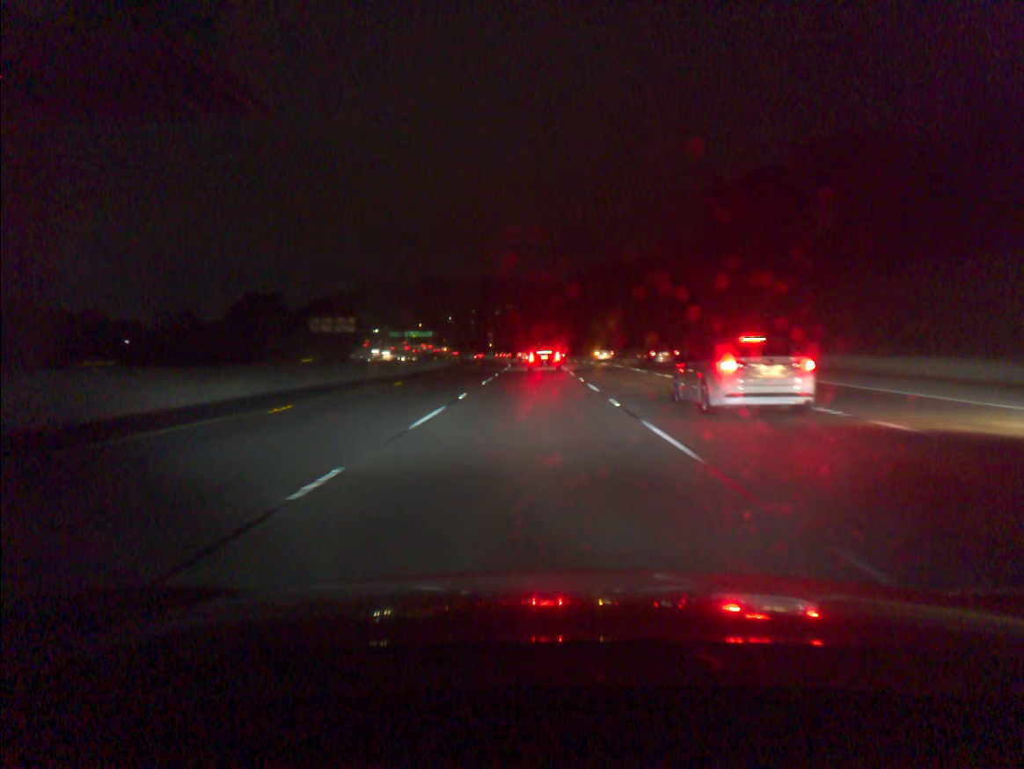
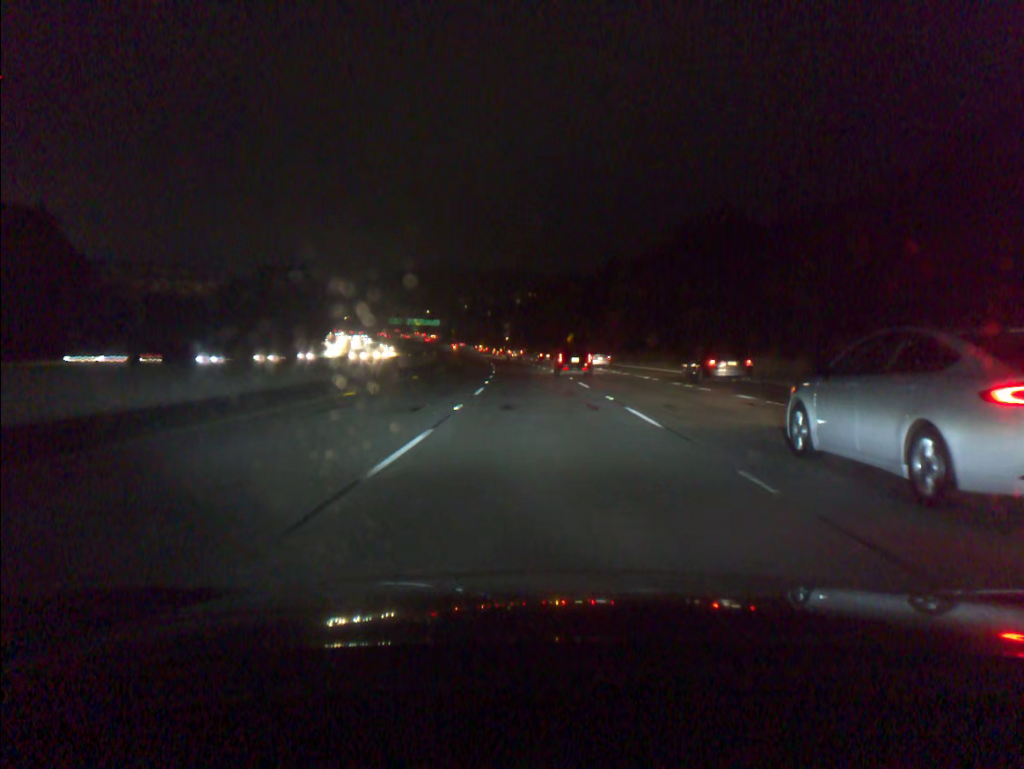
(-0.9, +67.4) m; -2°
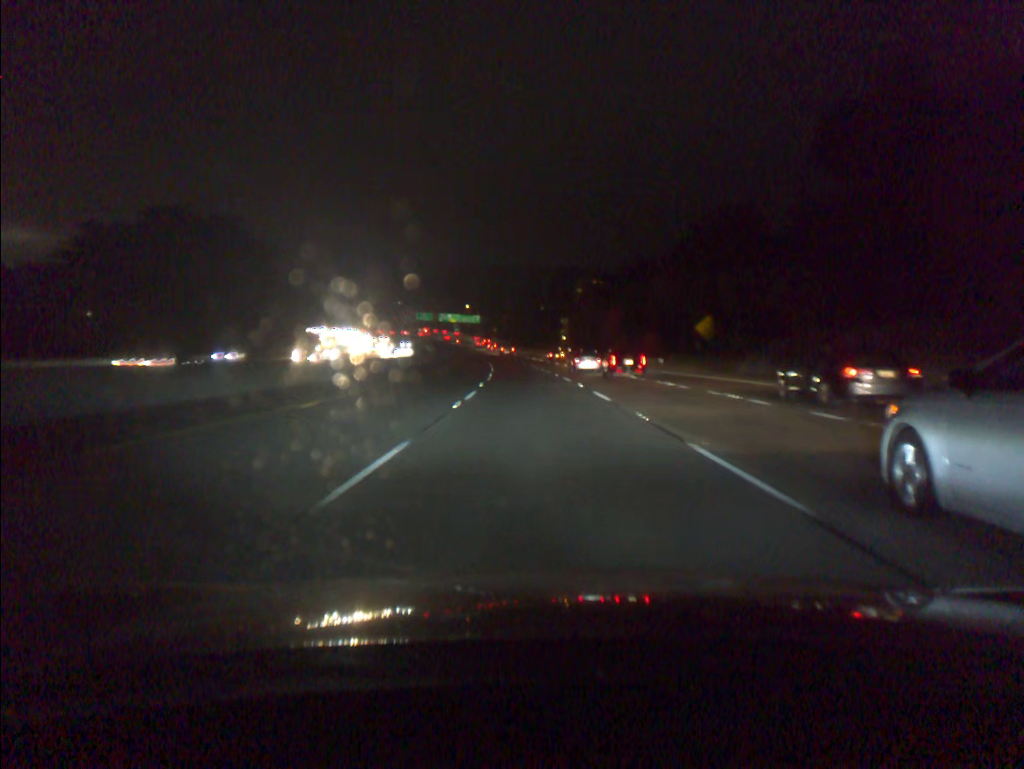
(-2.8, +77.5) m; -4°
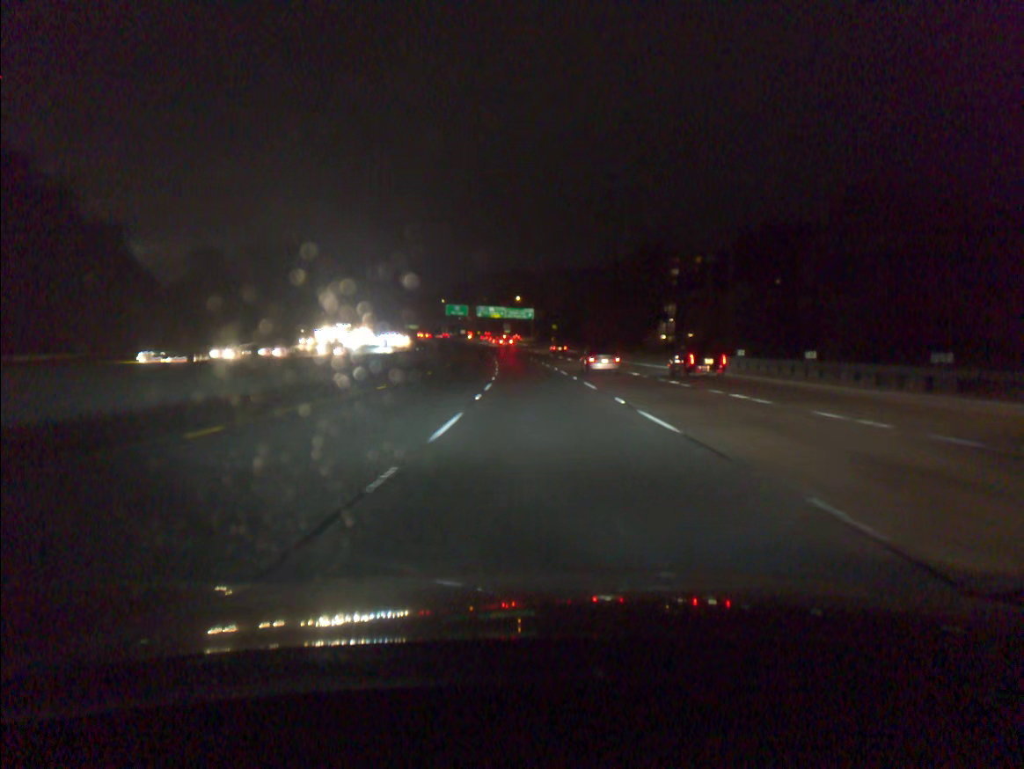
(-3.4, +79.5) m; -5°
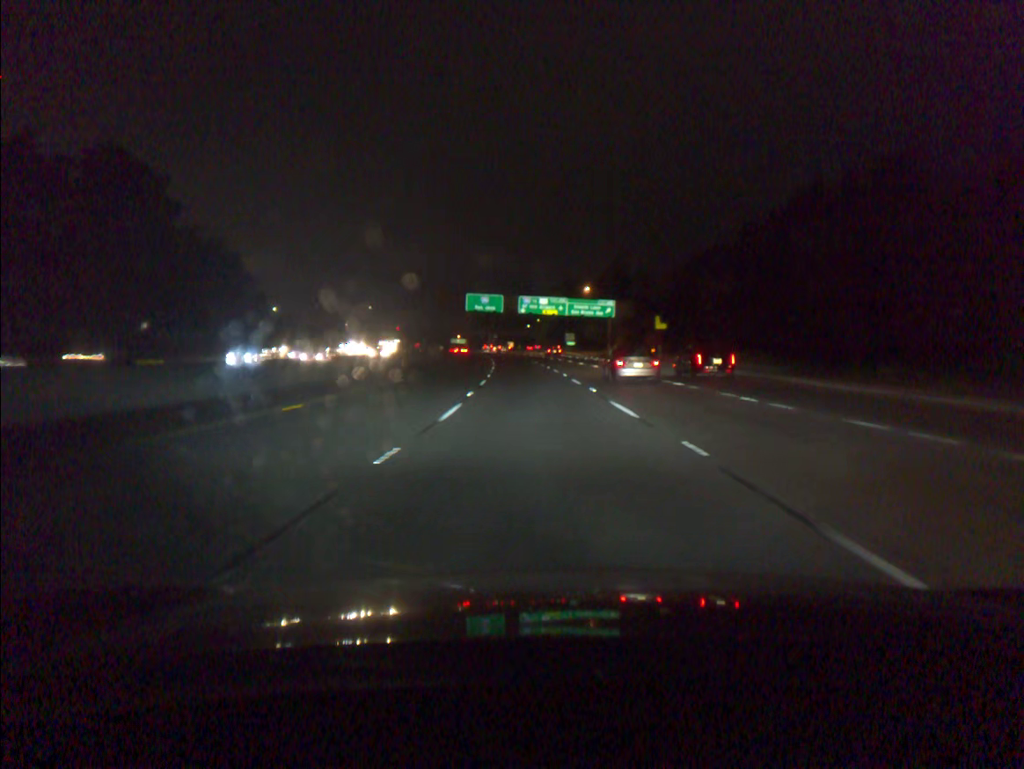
(-3.0, +82.6) m; -5°
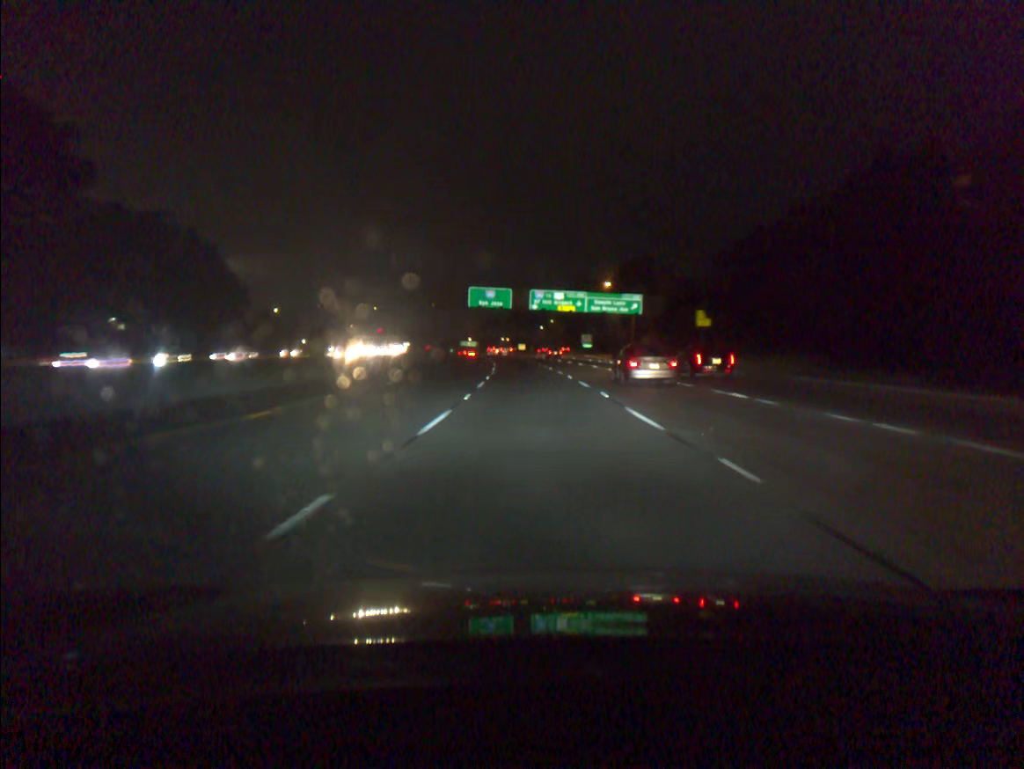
(-0.1, +16.8) m; -1°
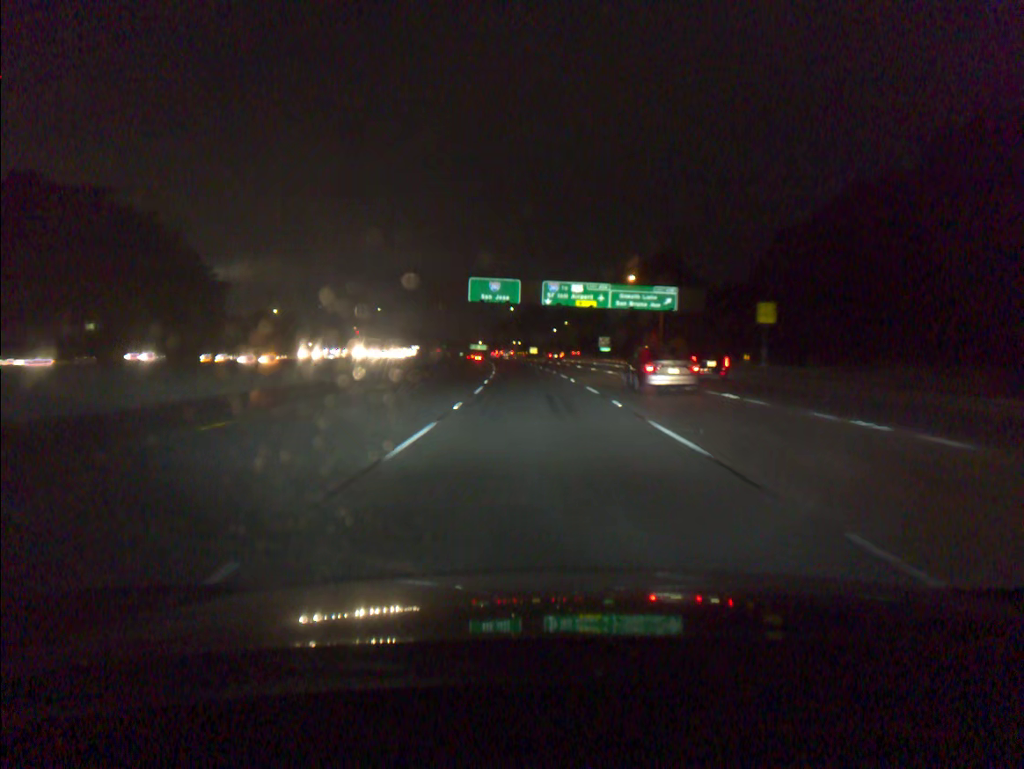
(-0.1, +16.9) m; -1°
